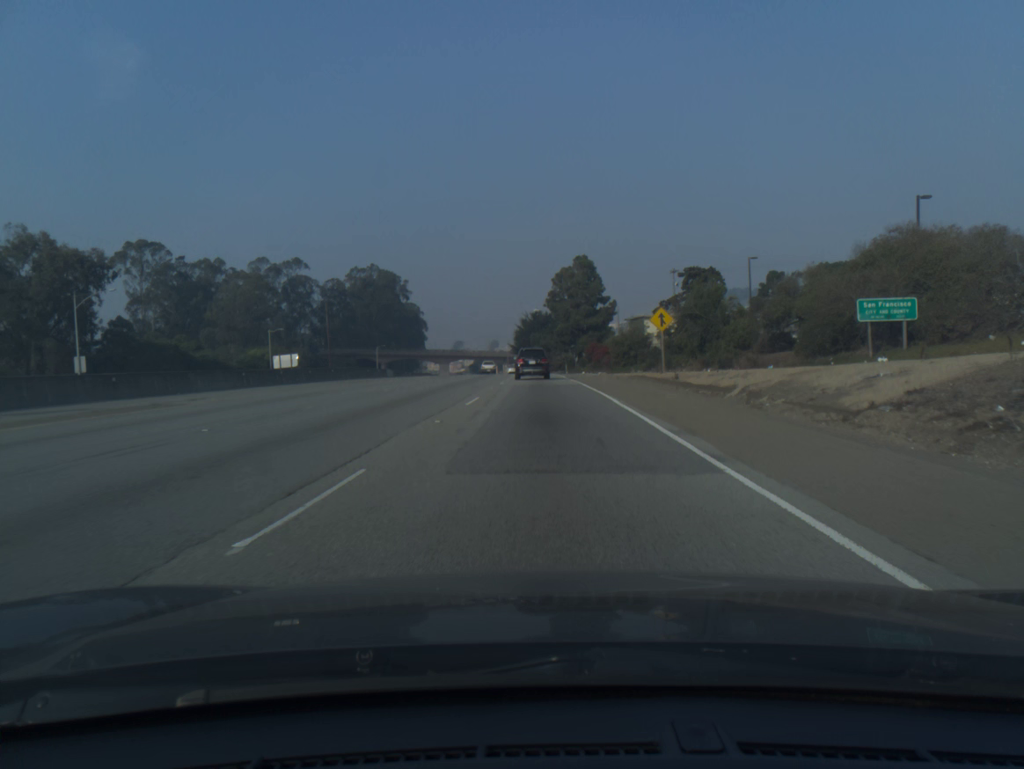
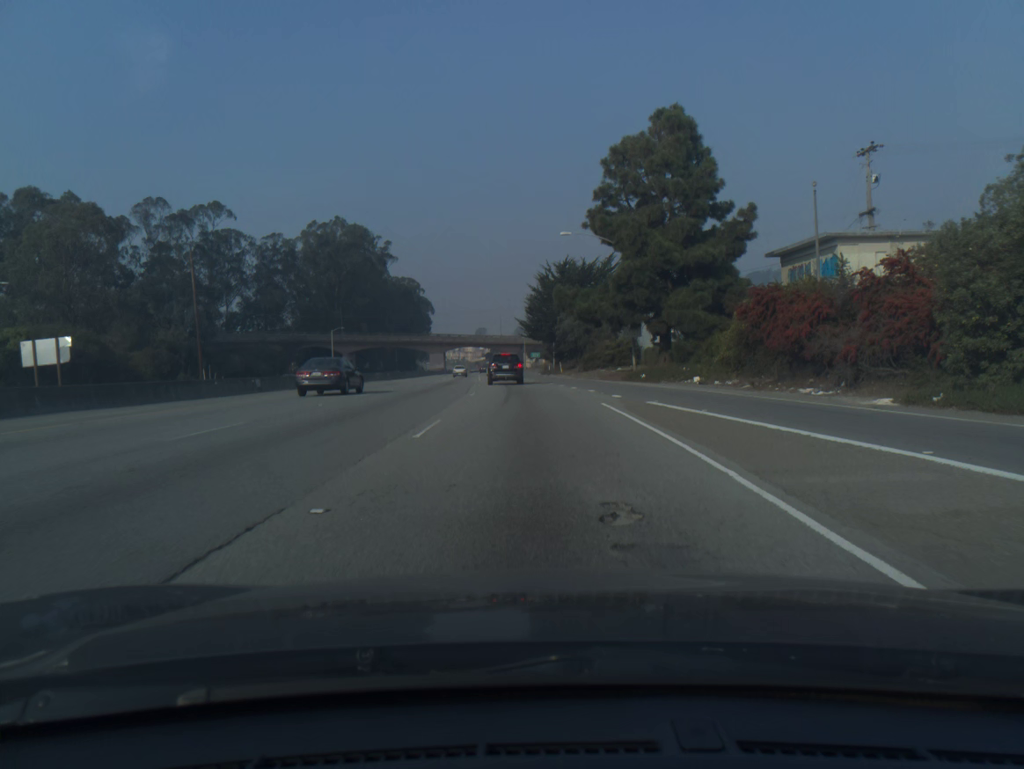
(-0.8, +66.7) m; -2°
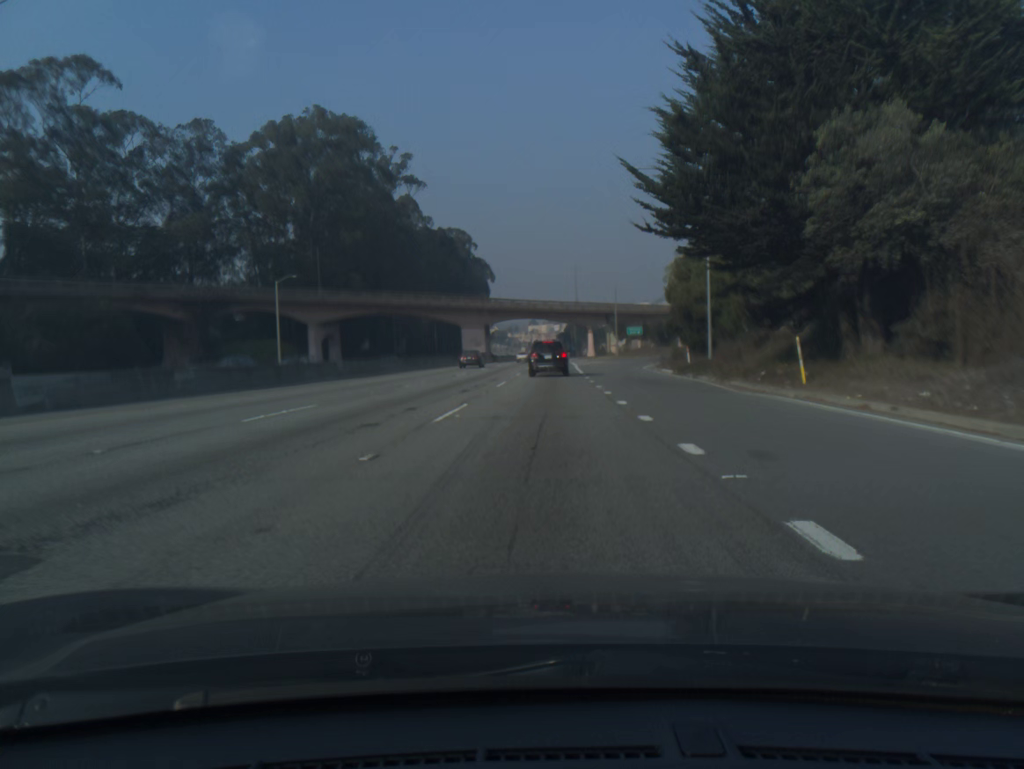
(-3.2, +64.8) m; -6°
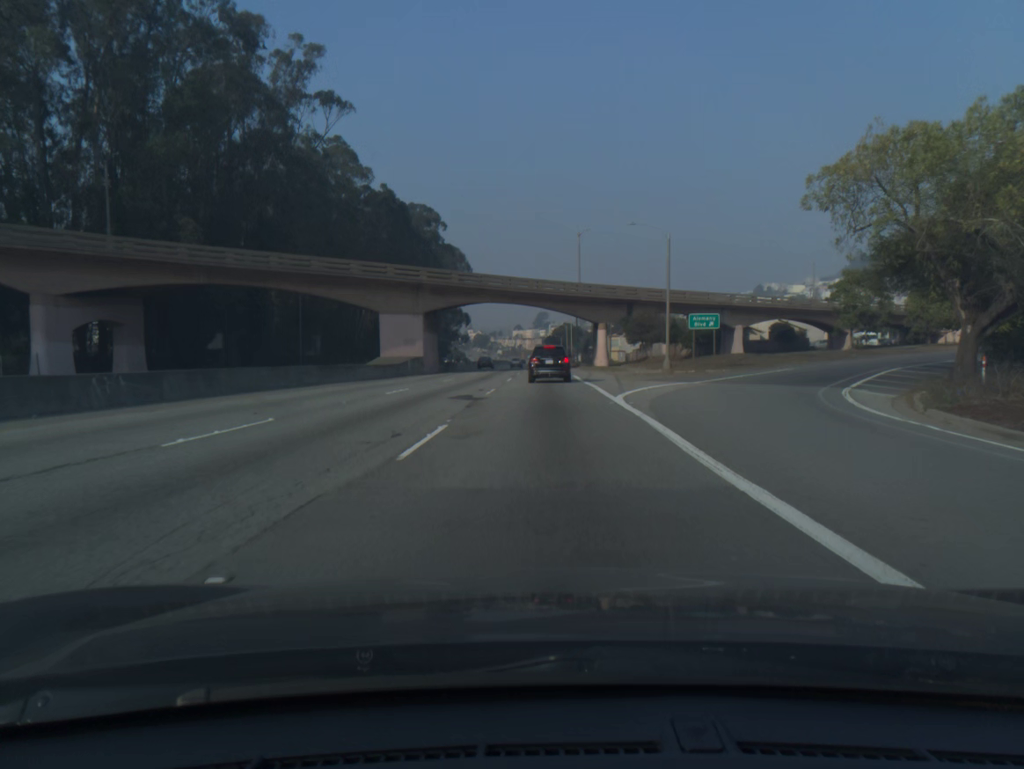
(+0.2, +48.2) m; +1°
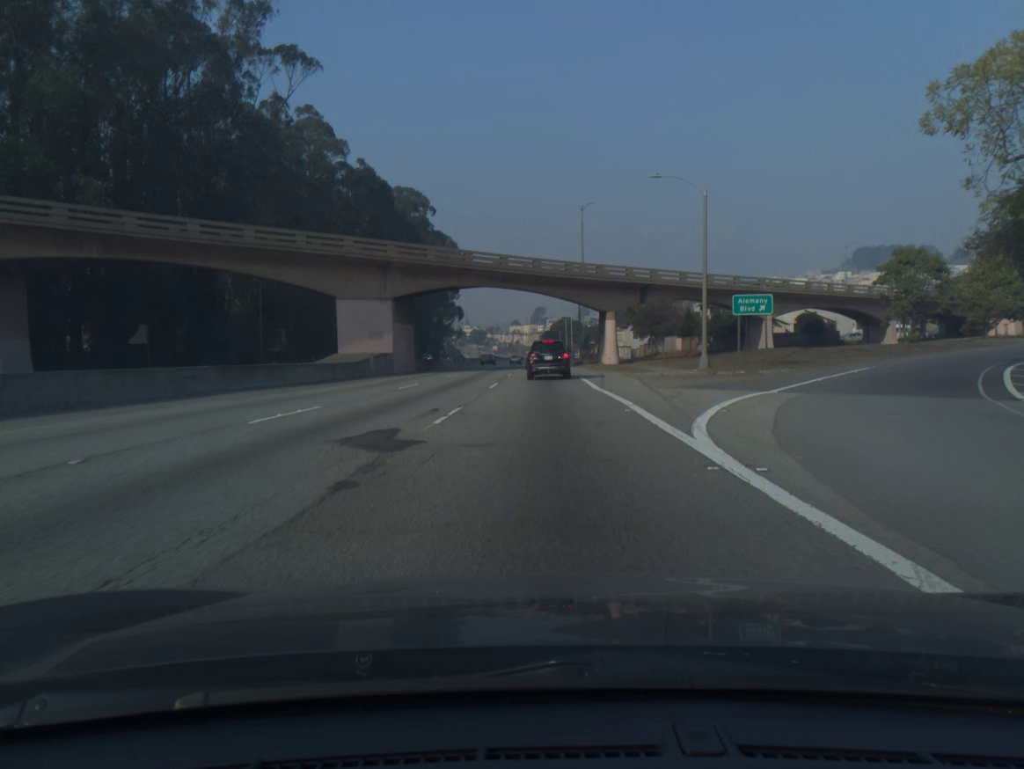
(0.0, +11.6) m; 0°
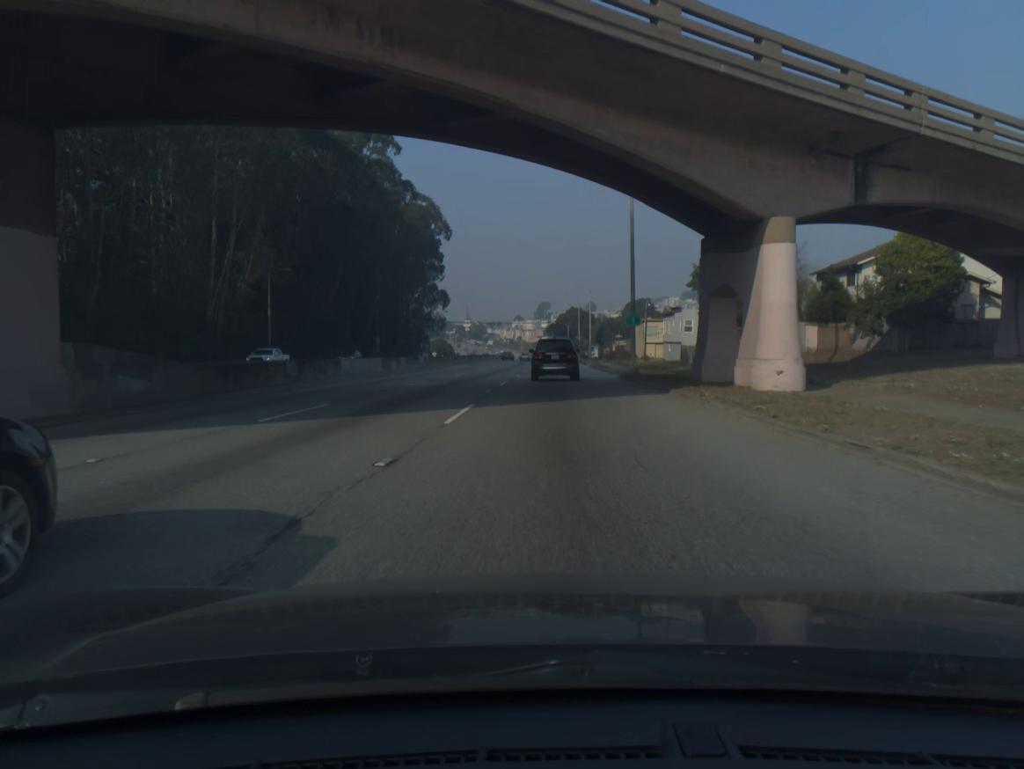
(-0.1, +44.2) m; 0°
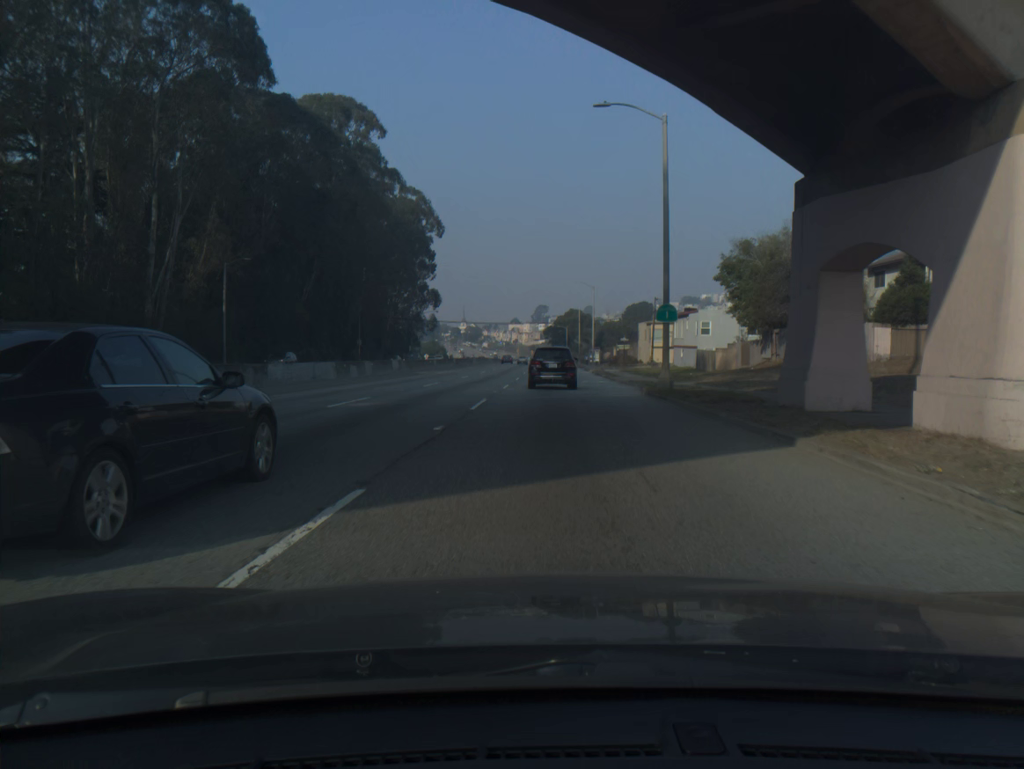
(0.0, +10.4) m; 0°
